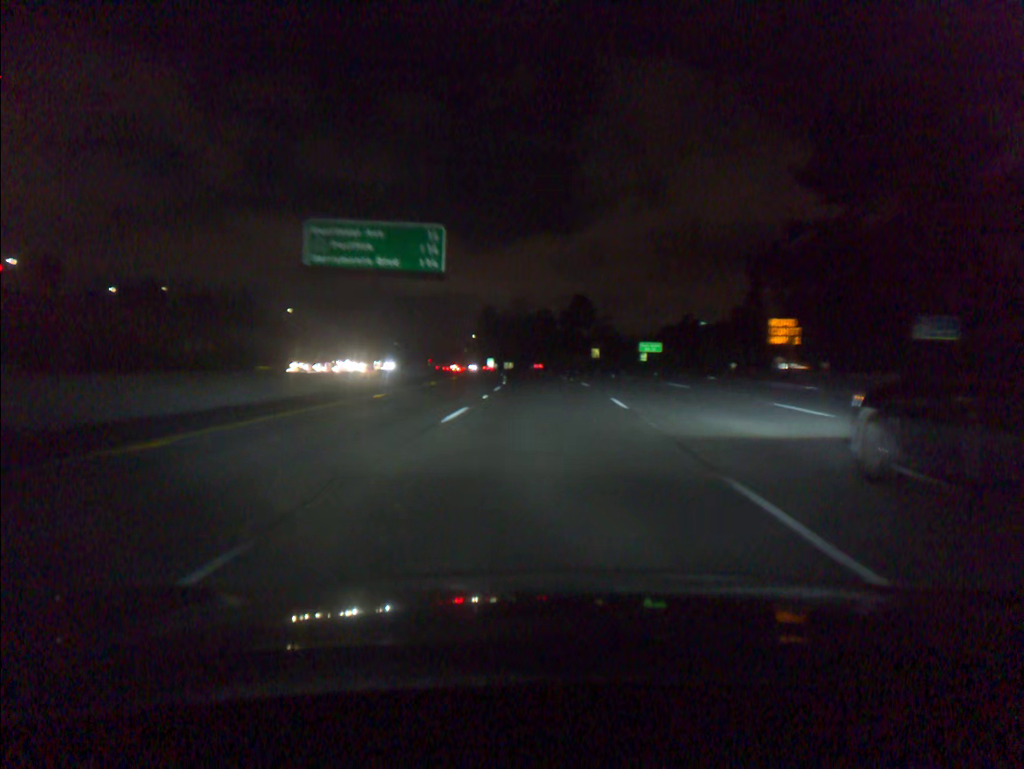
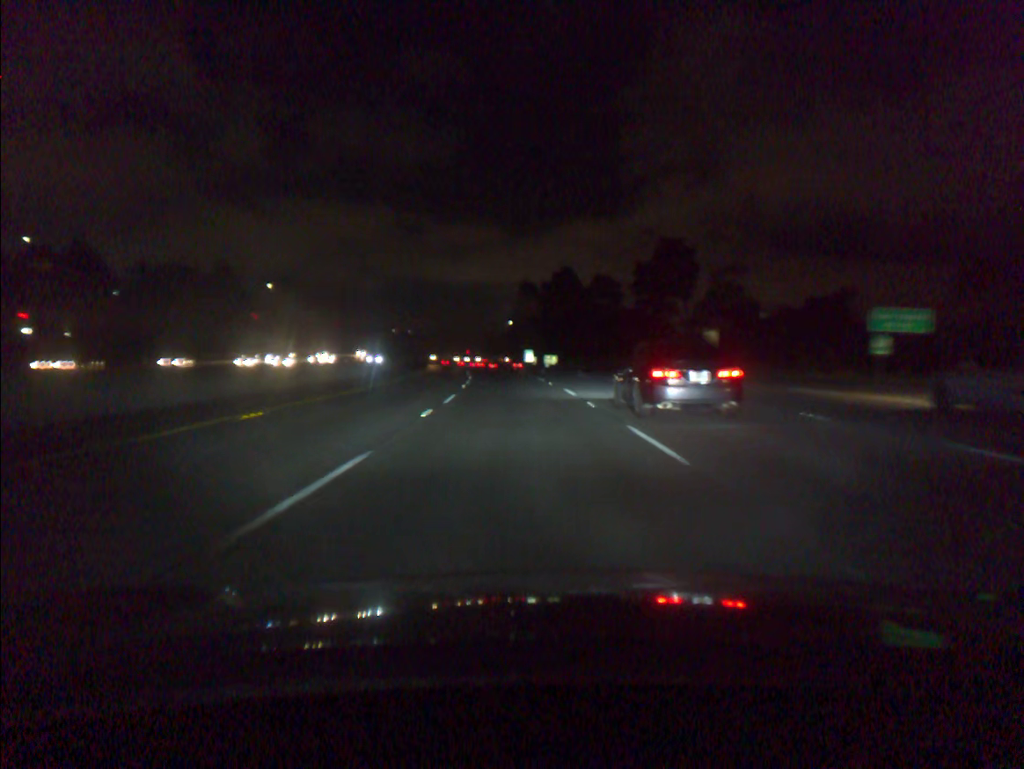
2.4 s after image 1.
(-1.2, +67.6) m; -3°
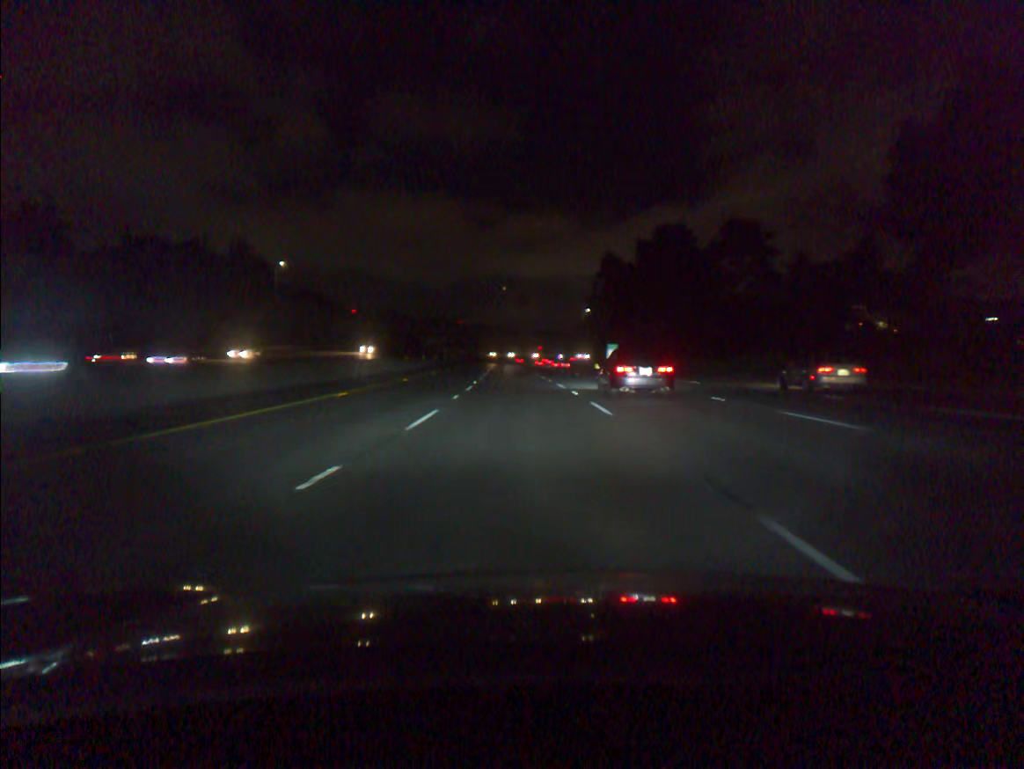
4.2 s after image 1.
(-2.4, +51.0) m; -6°
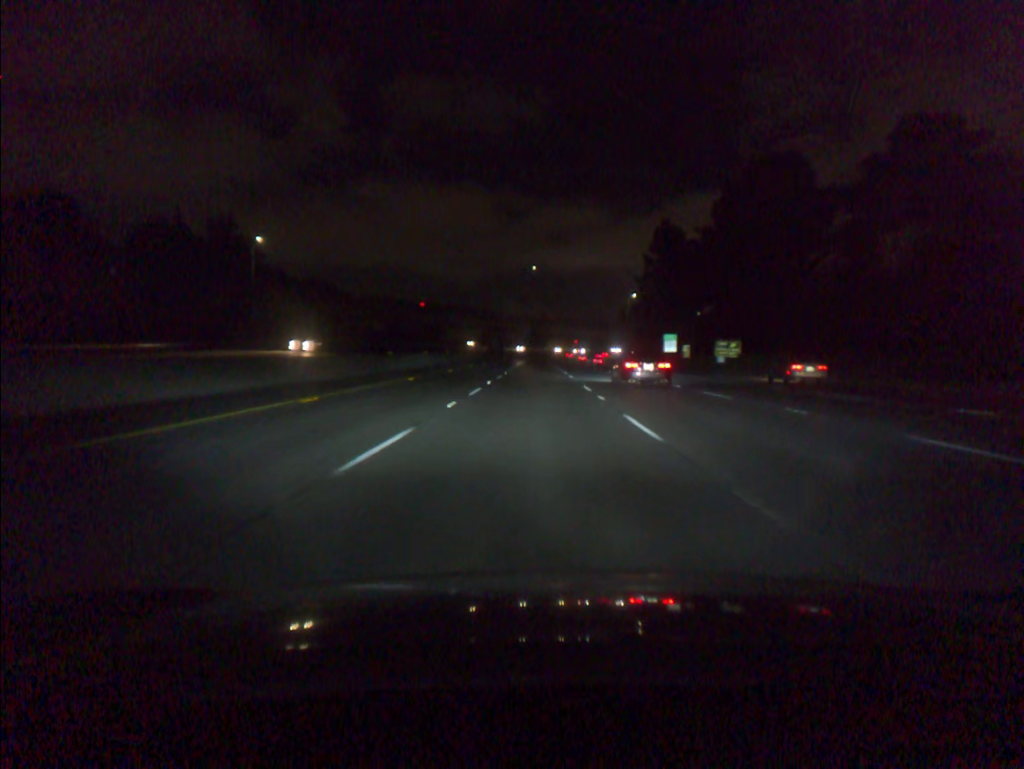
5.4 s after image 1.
(-0.8, +34.2) m; -2°
